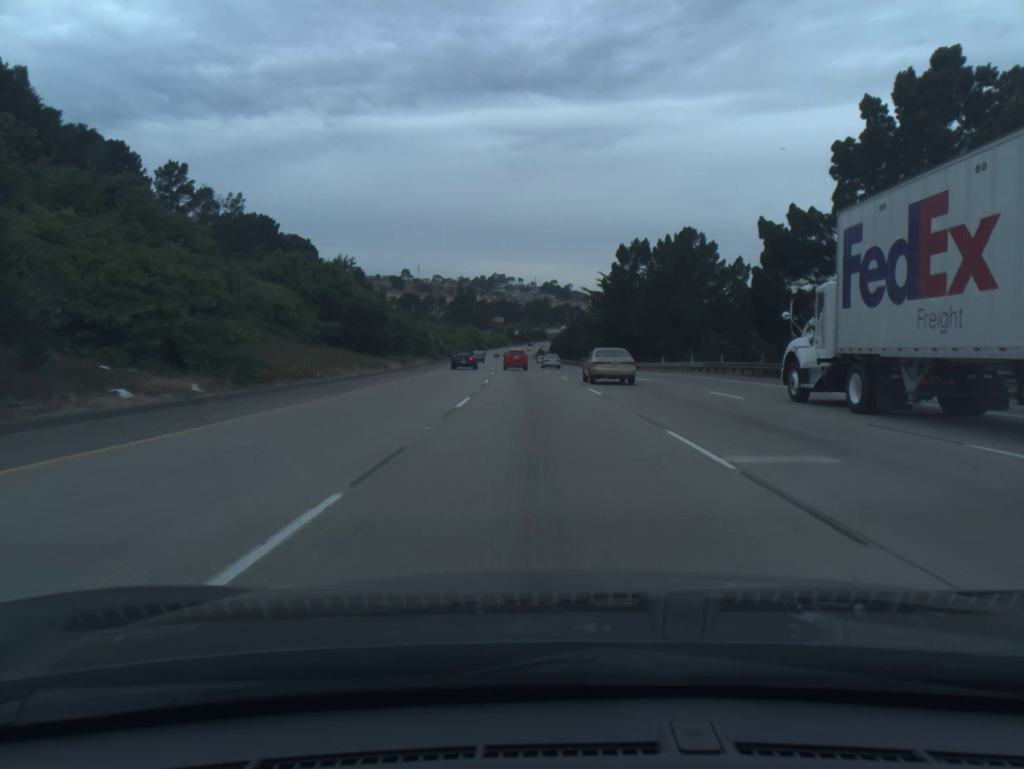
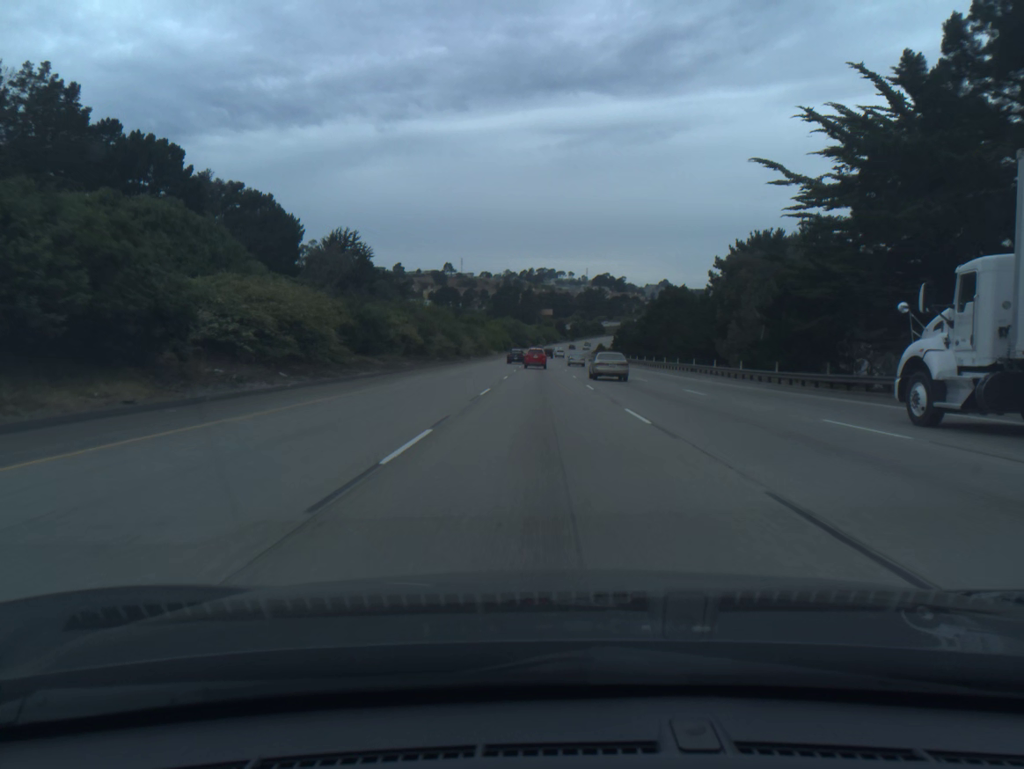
(-2.3, +67.1) m; -4°
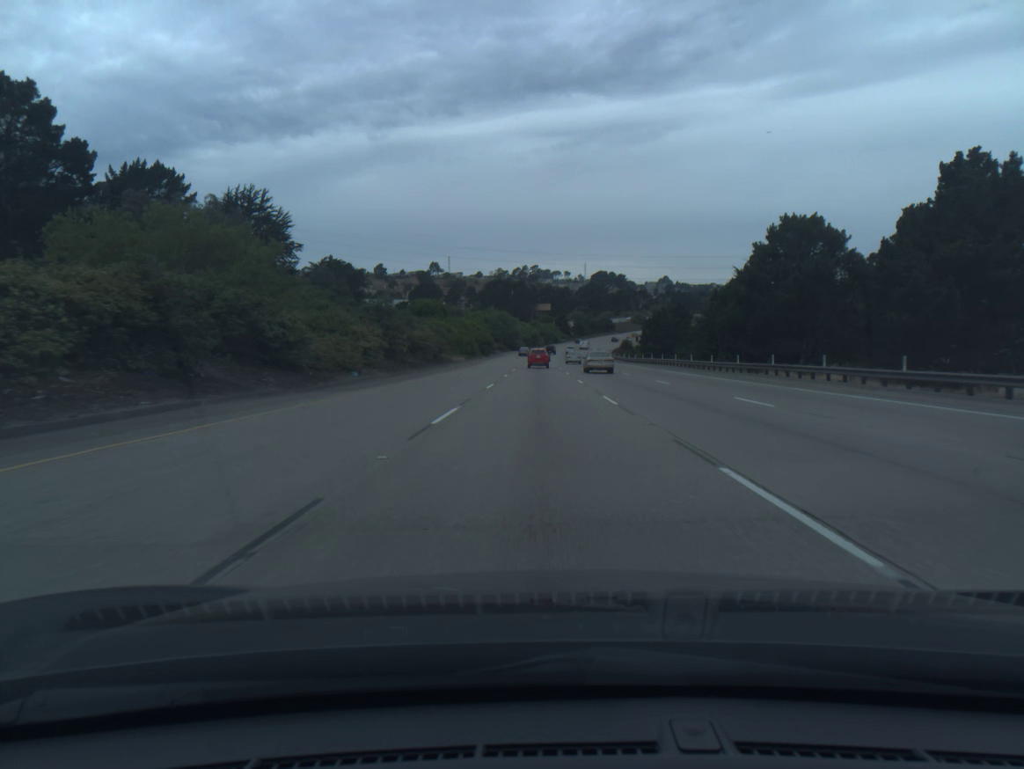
(-0.1, +68.0) m; 0°
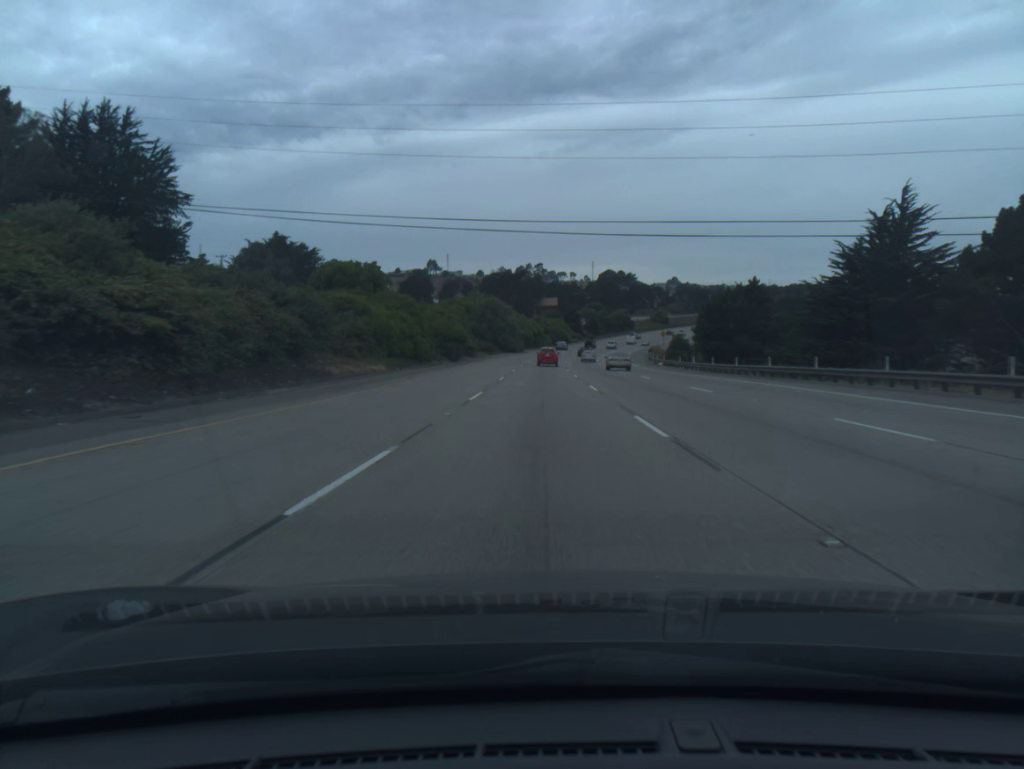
(-0.2, +51.5) m; 0°
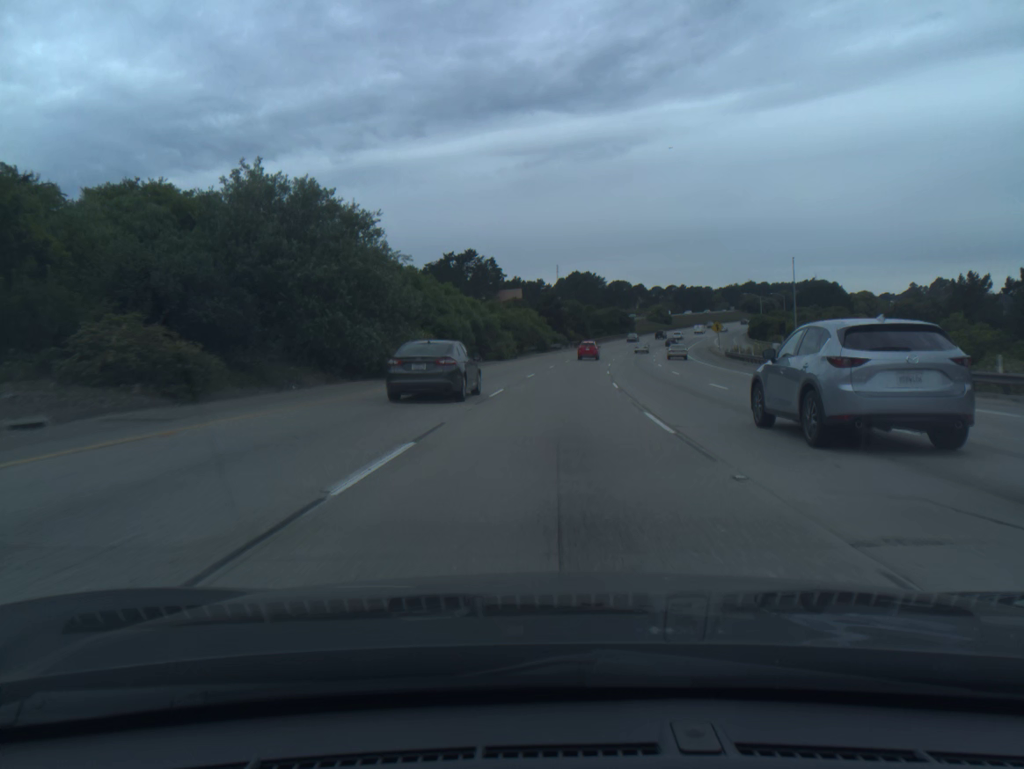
(+0.8, +87.0) m; +3°
